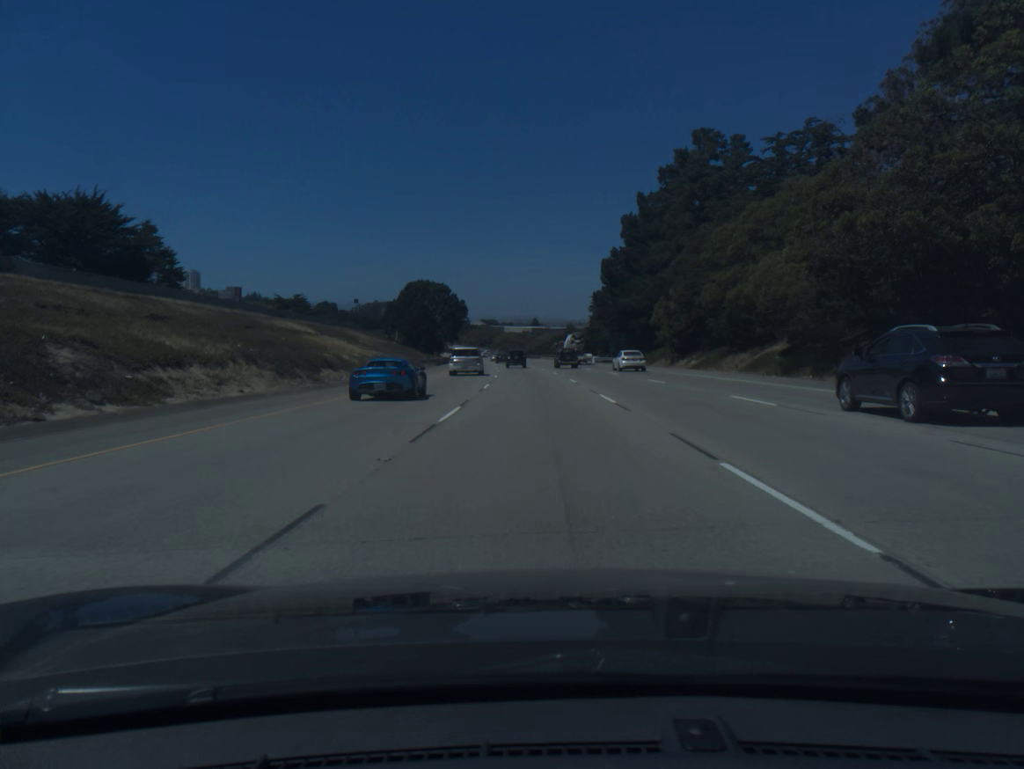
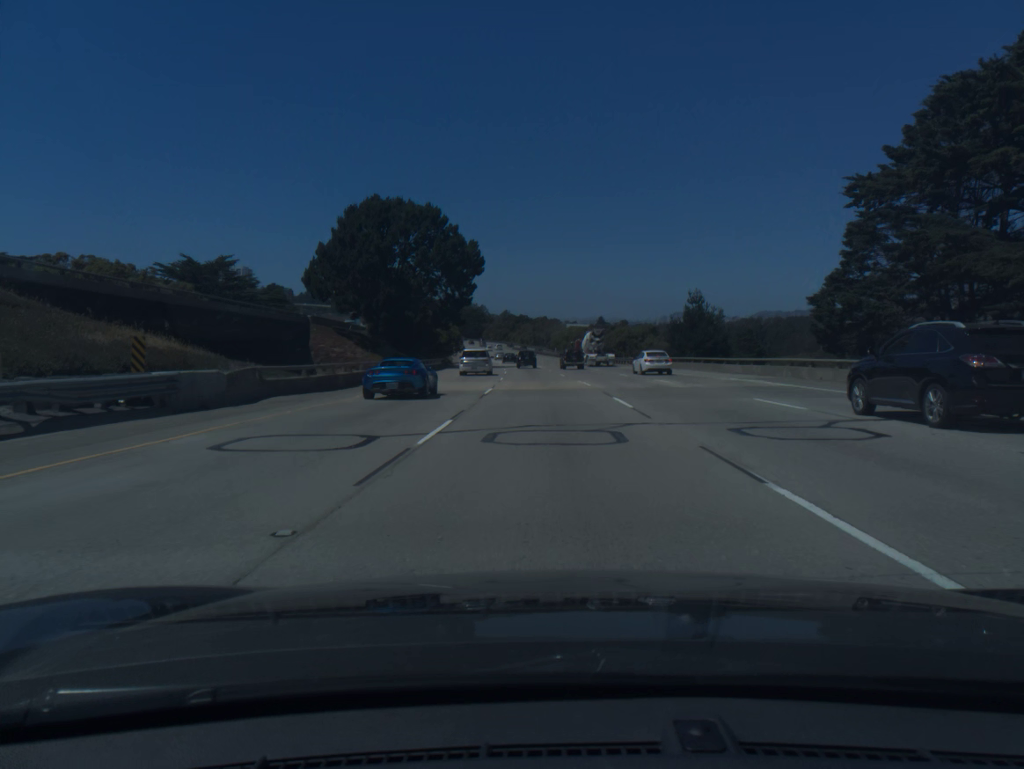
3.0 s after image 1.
(-3.7, +88.9) m; -5°
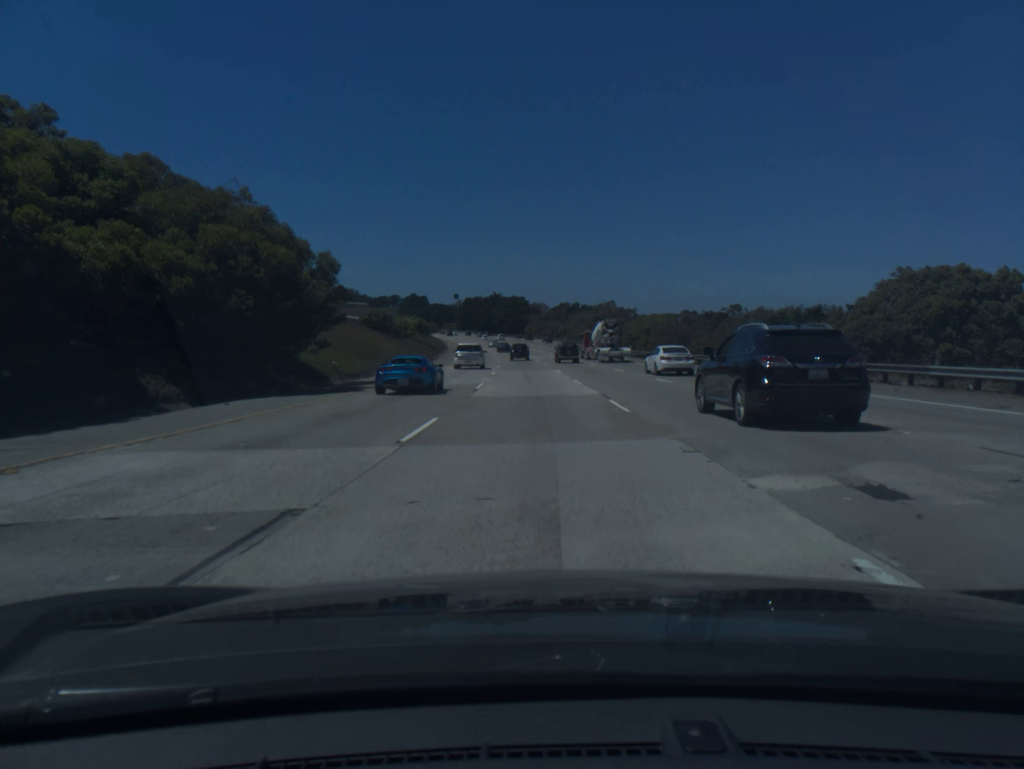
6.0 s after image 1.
(-2.9, +90.8) m; -4°
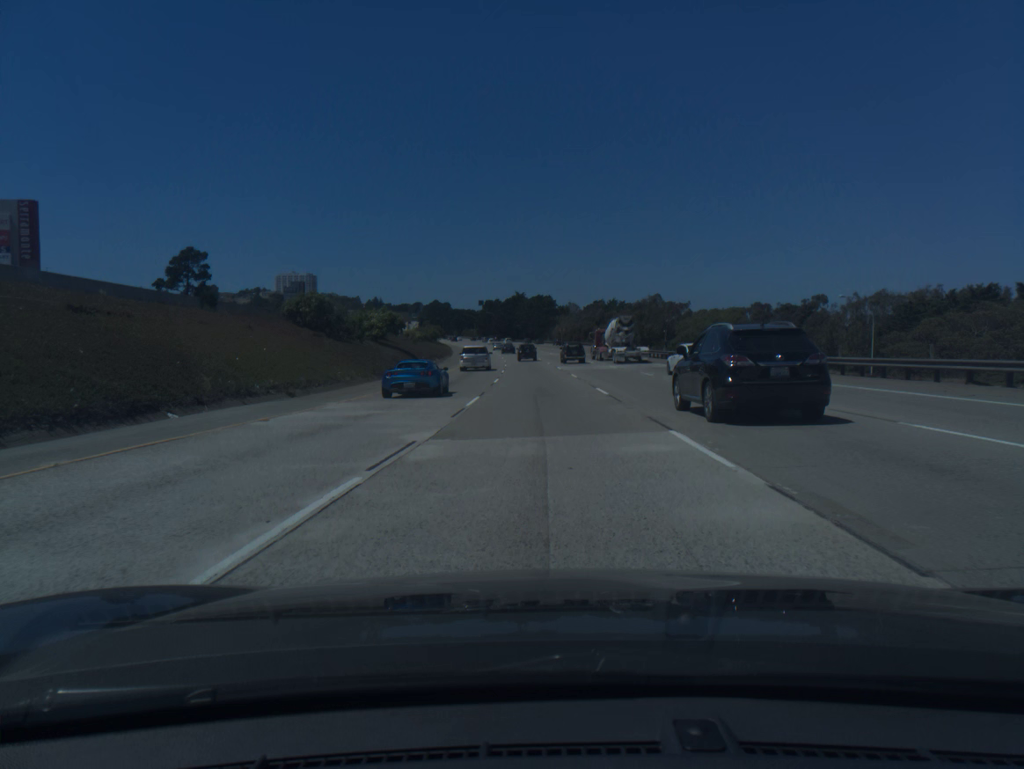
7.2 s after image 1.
(-0.7, +36.8) m; -2°
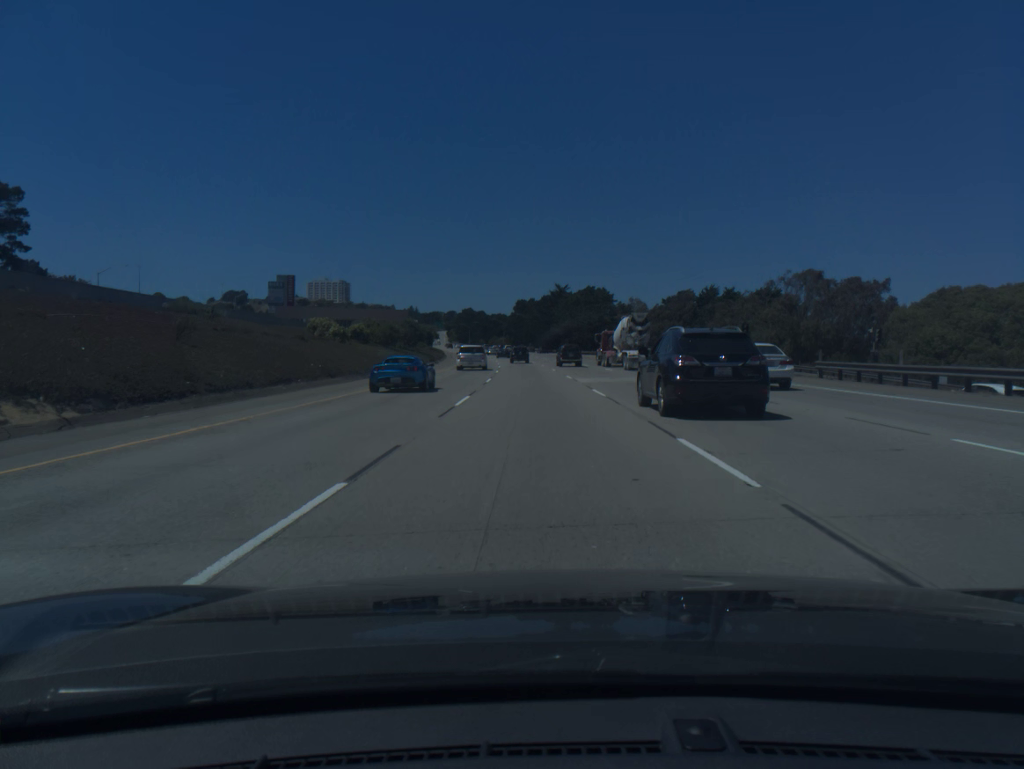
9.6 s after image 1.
(-1.8, +73.8) m; -3°
